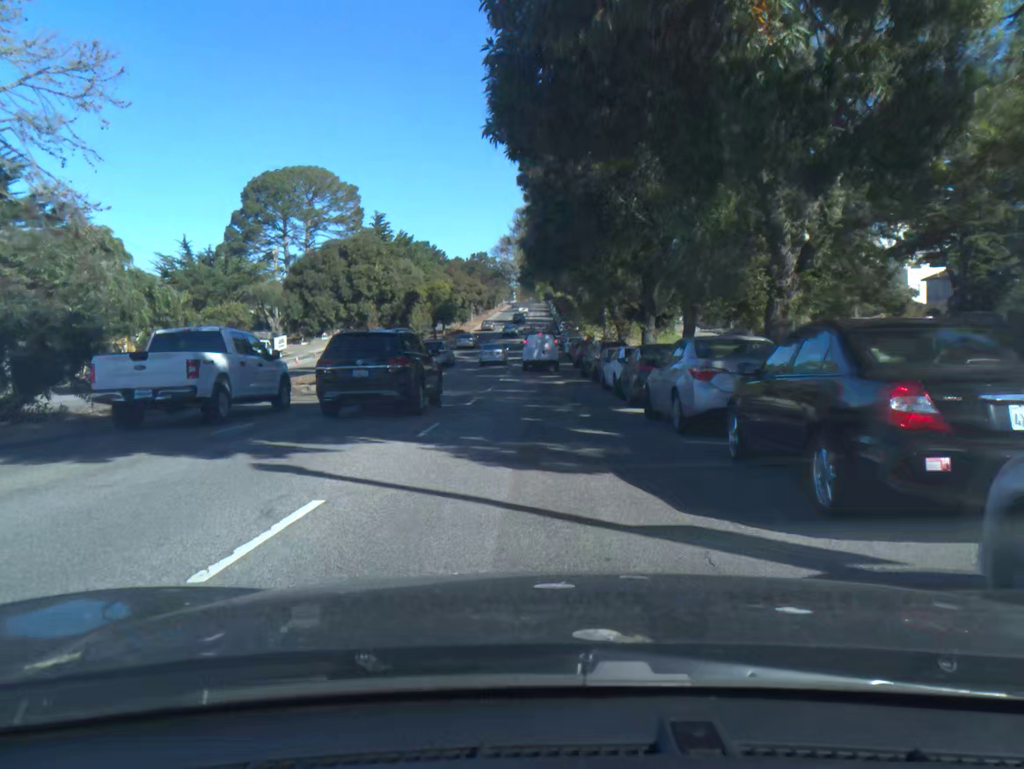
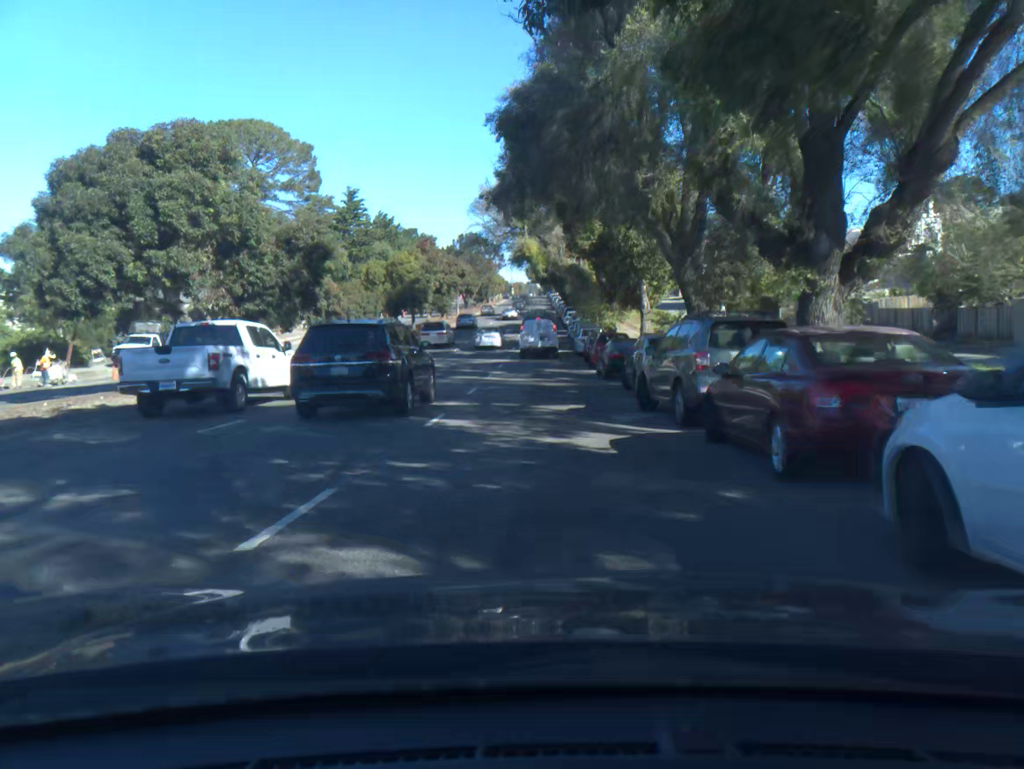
(0.0, +21.6) m; 0°
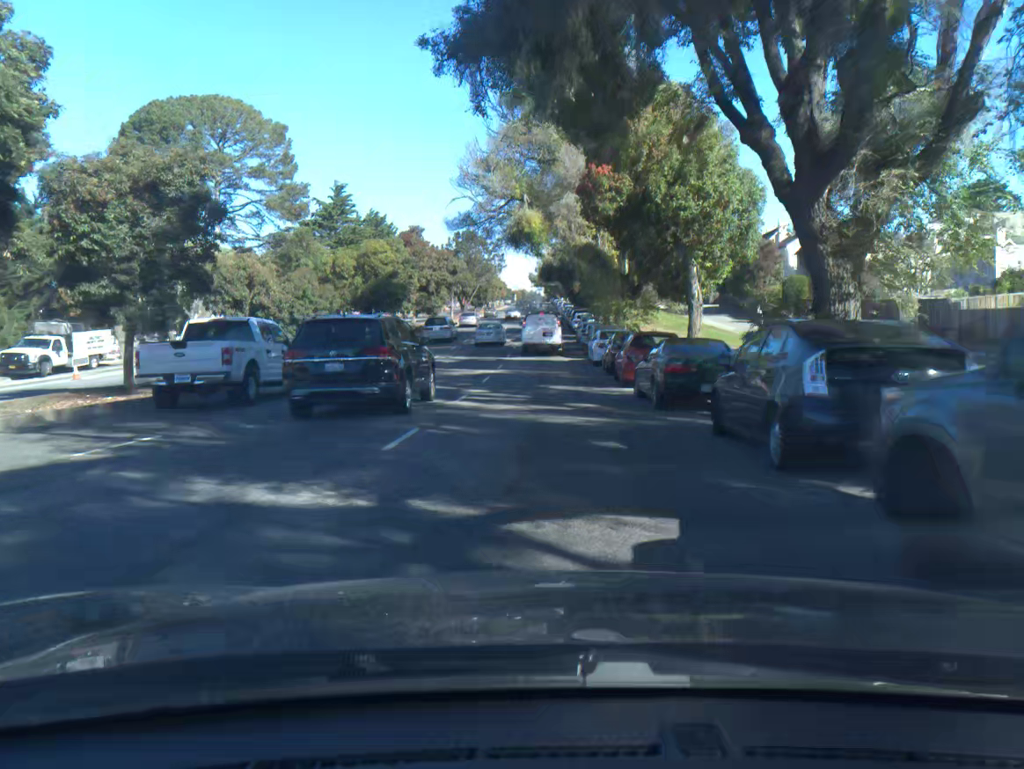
(0.0, +10.6) m; 0°
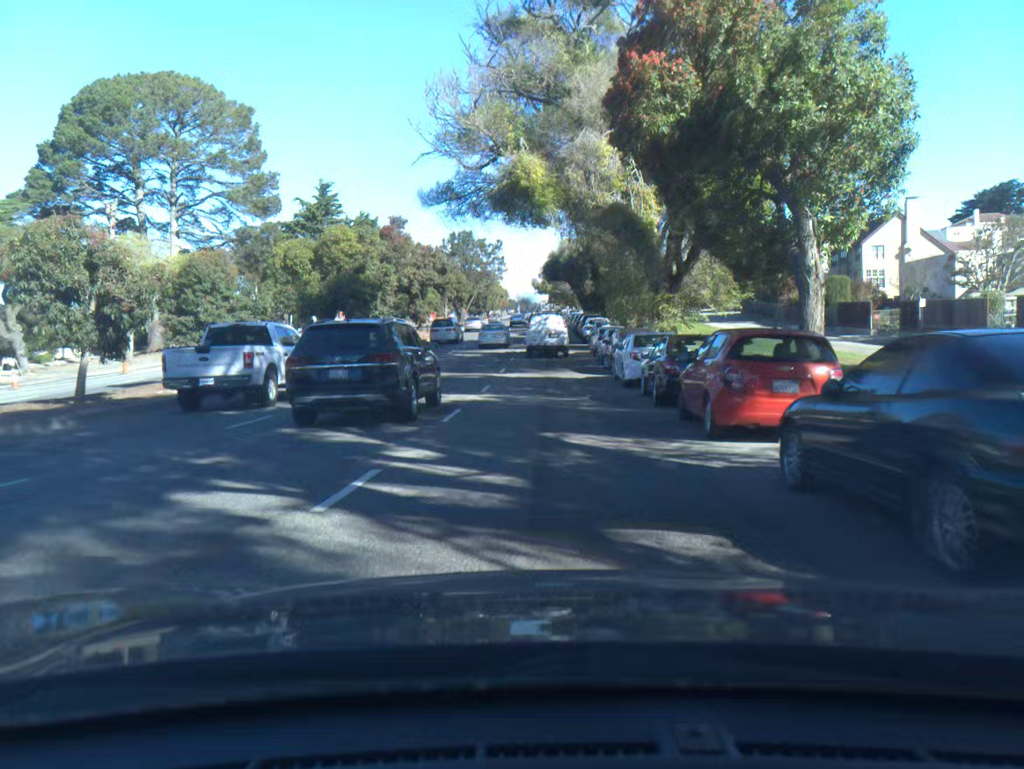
(0.0, +10.3) m; 0°
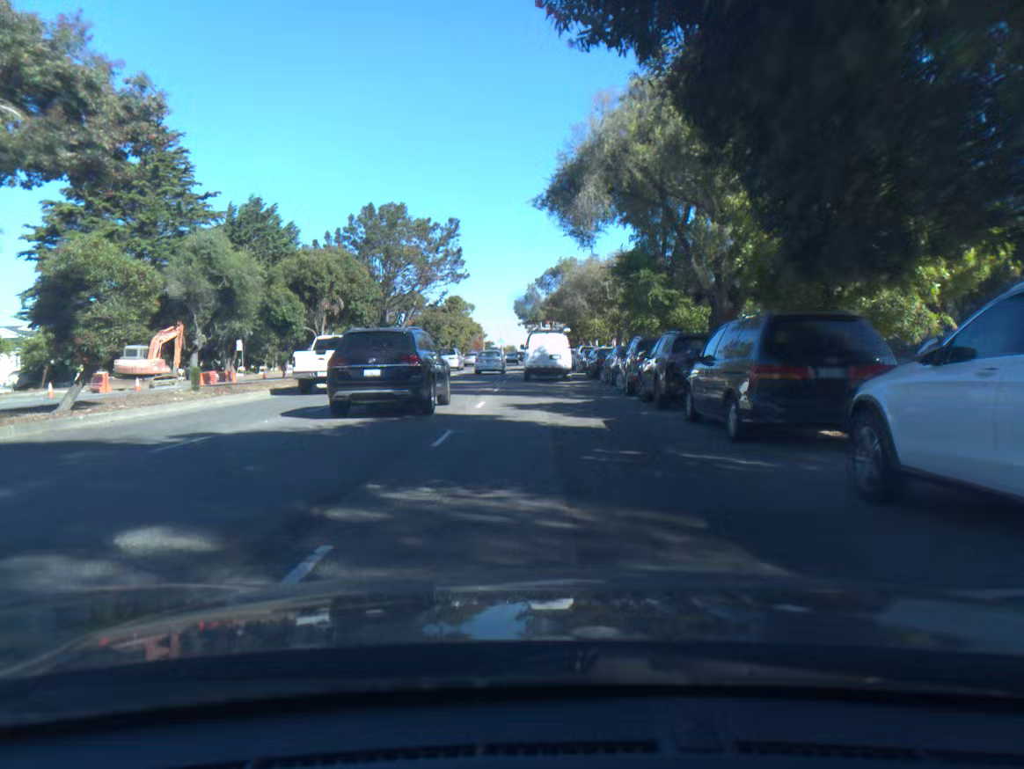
(+0.1, +46.3) m; +1°
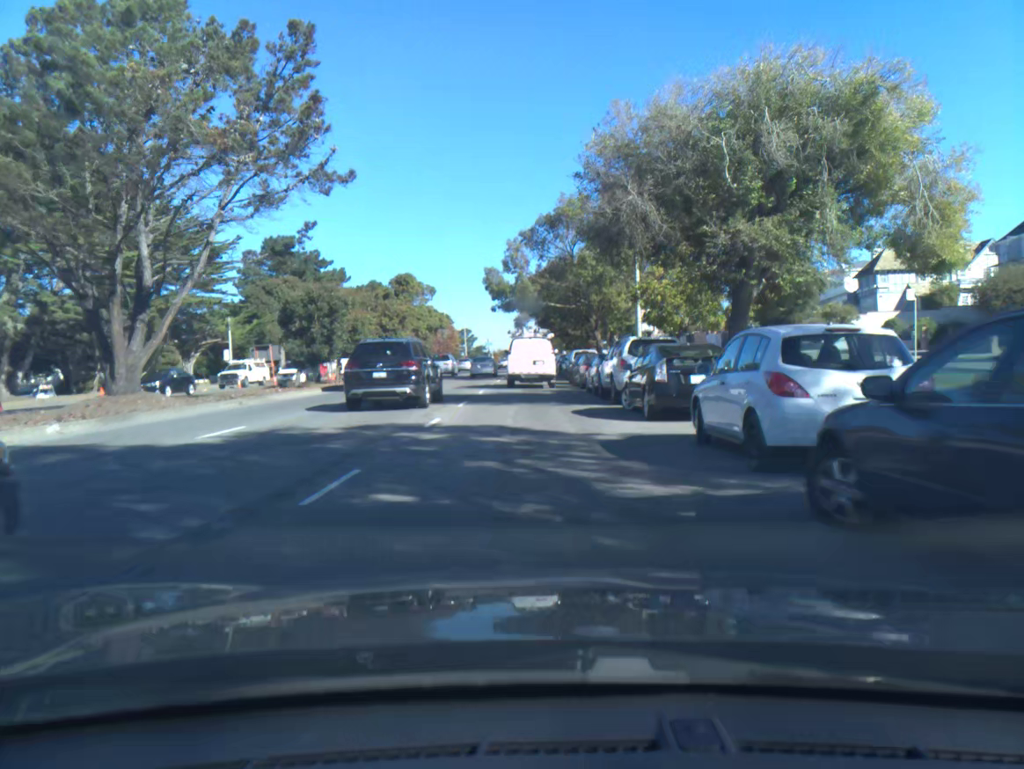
(+0.4, +33.2) m; 0°
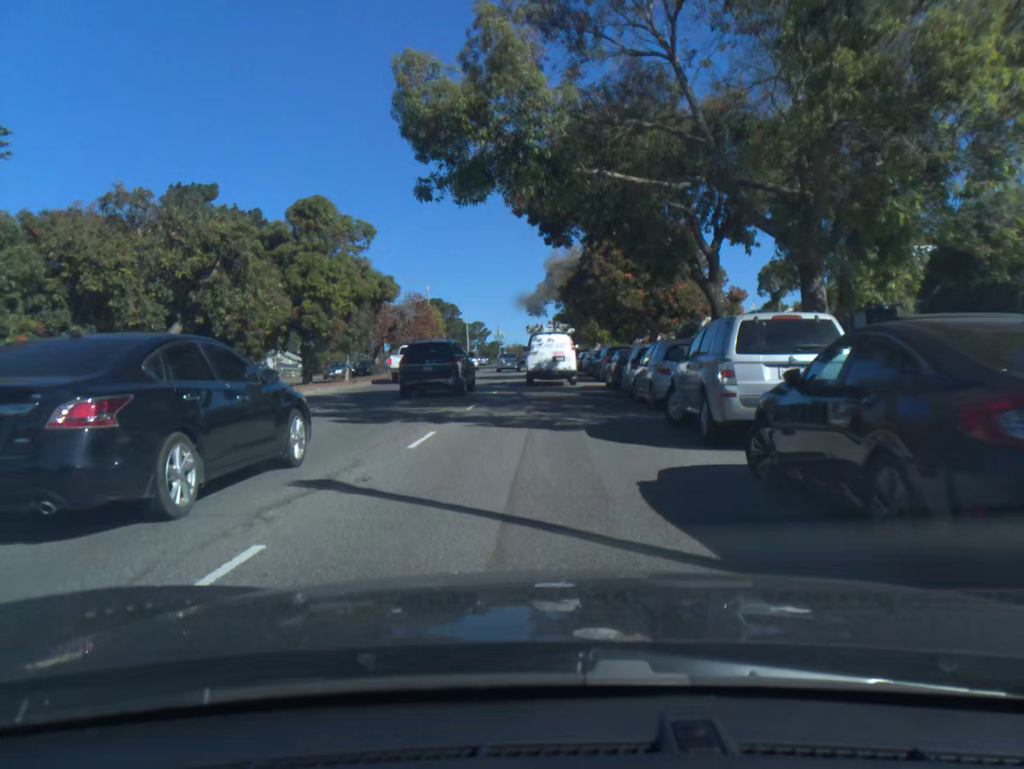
(-0.4, +31.9) m; -1°
